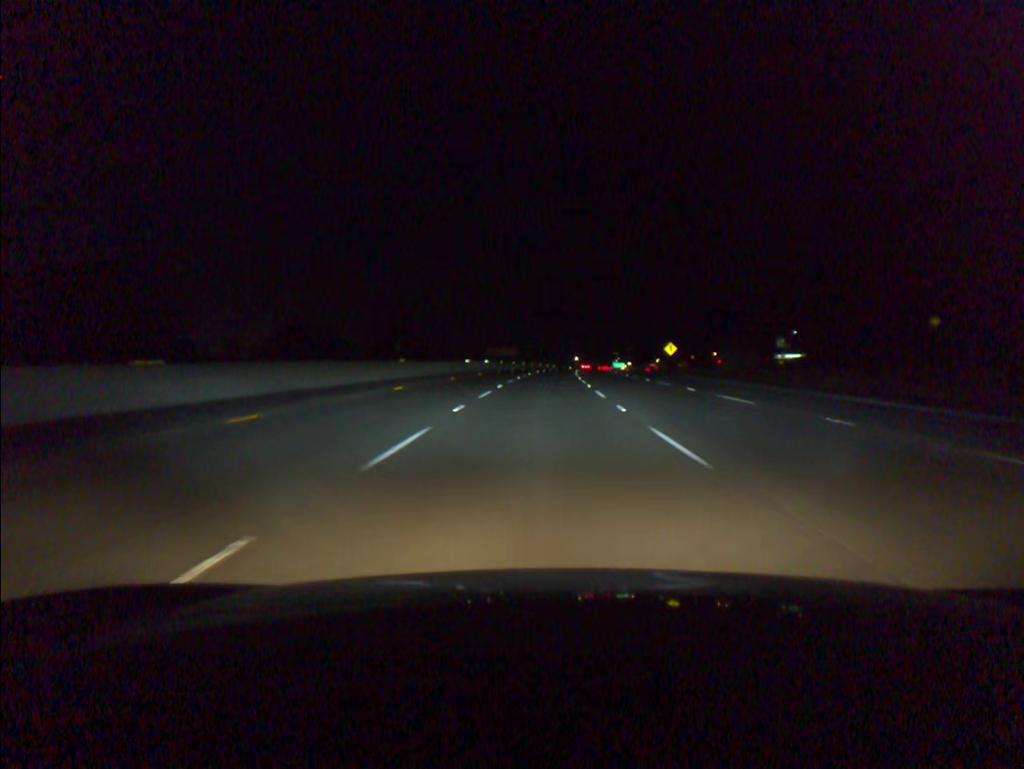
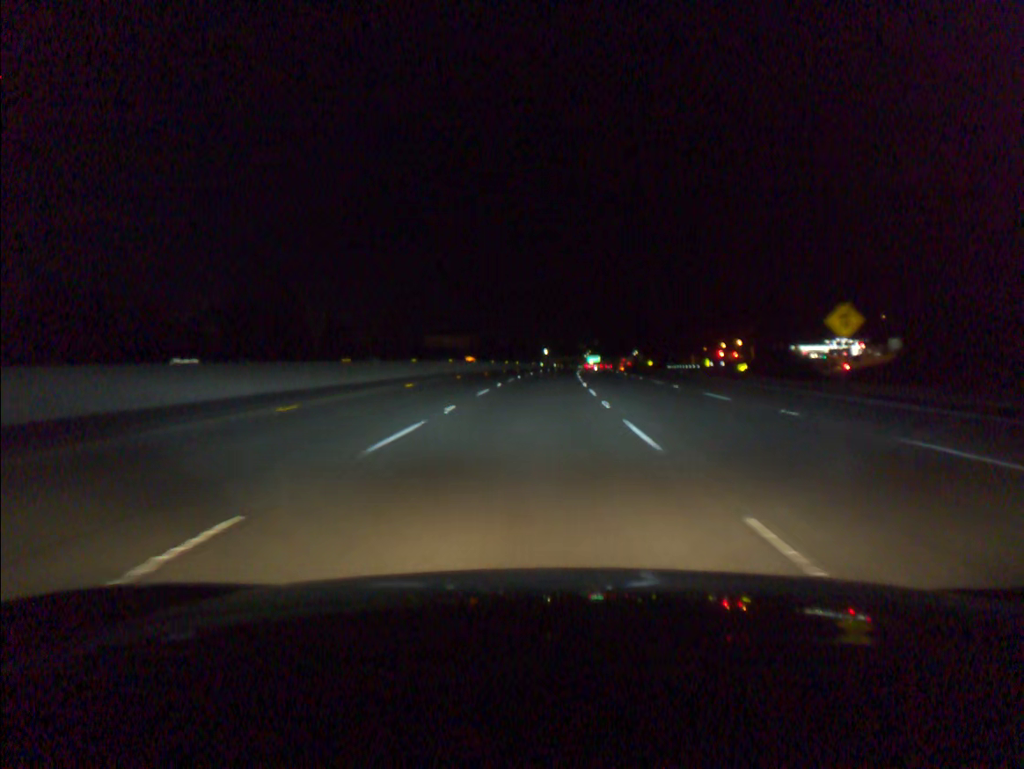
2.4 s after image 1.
(+1.7, +69.9) m; +2°
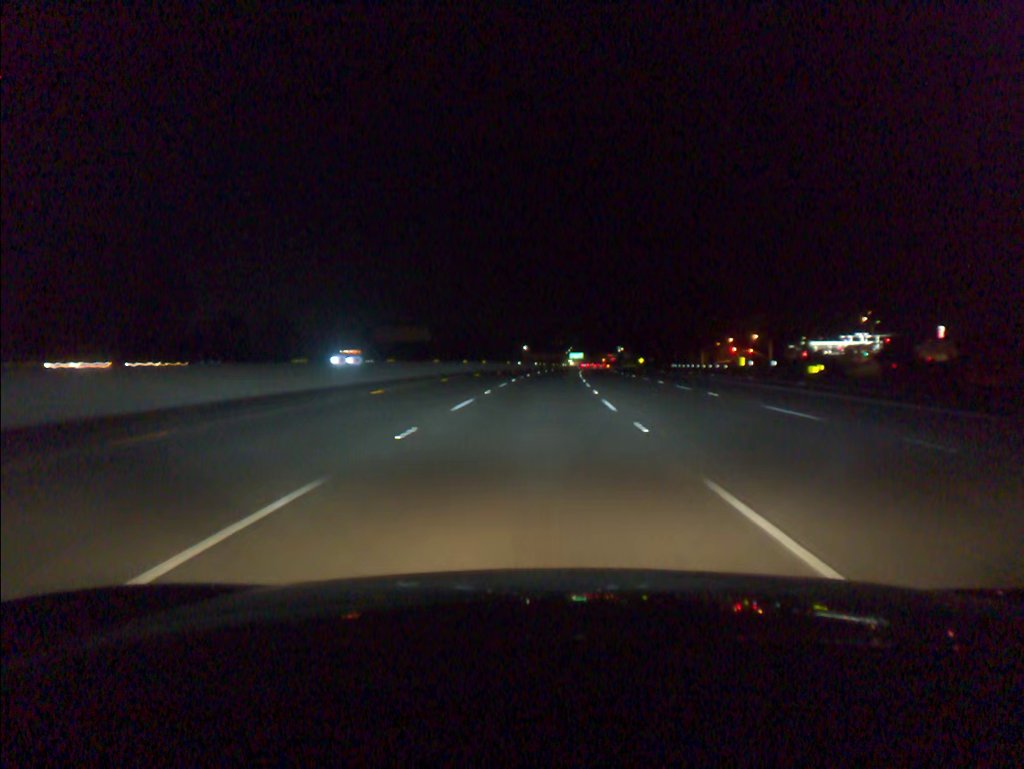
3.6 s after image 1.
(+0.4, +35.3) m; +1°
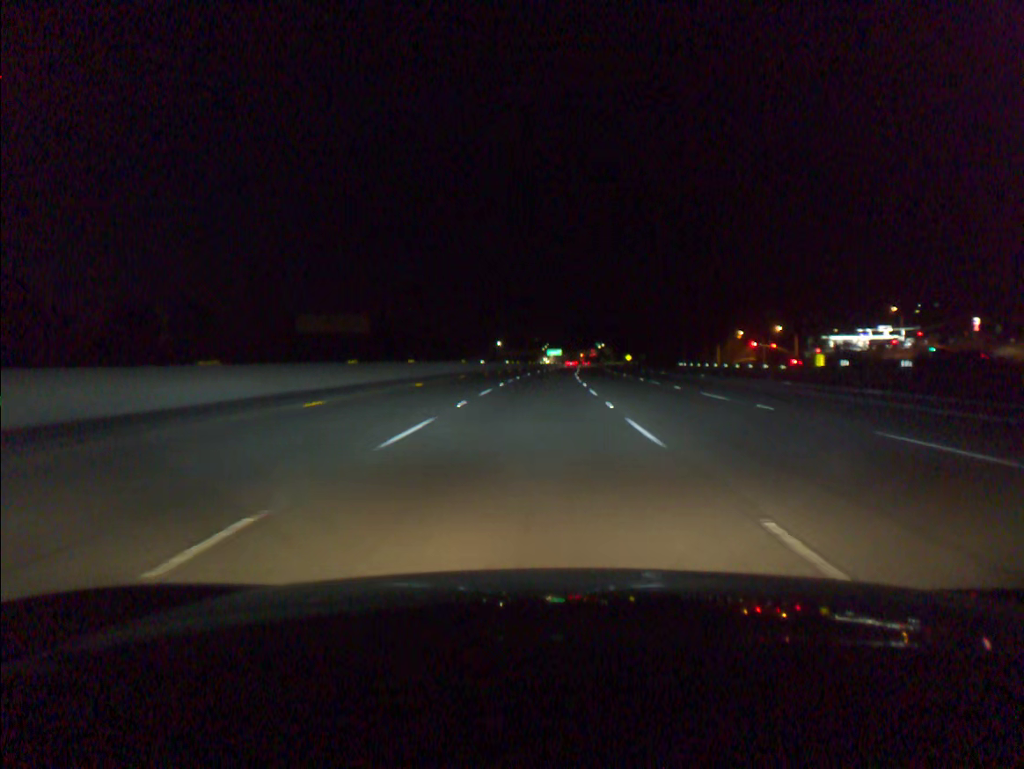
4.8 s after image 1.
(+0.5, +35.5) m; +2°
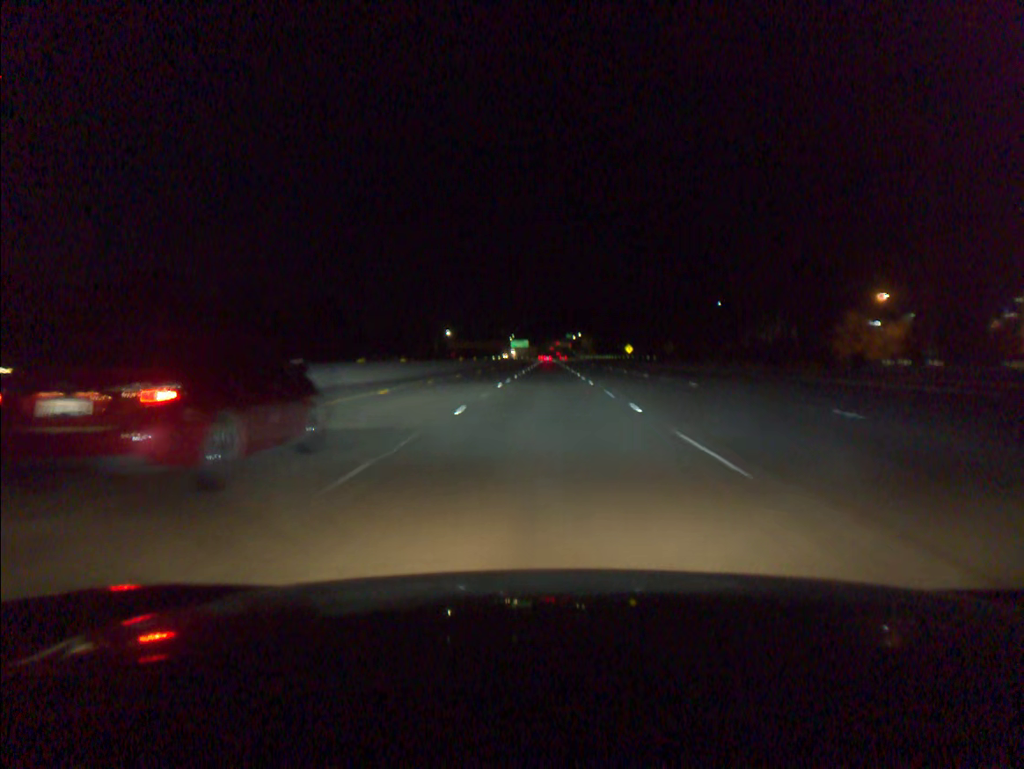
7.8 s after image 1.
(+2.4, +89.8) m; +3°
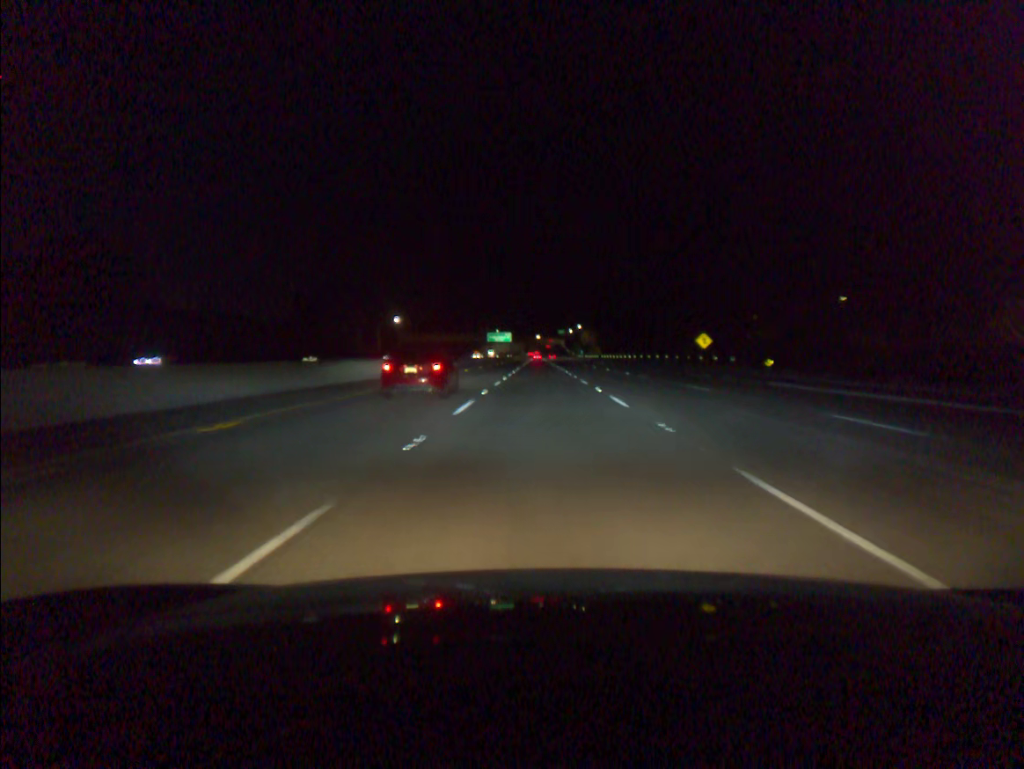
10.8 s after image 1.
(+0.6, +91.6) m; +1°
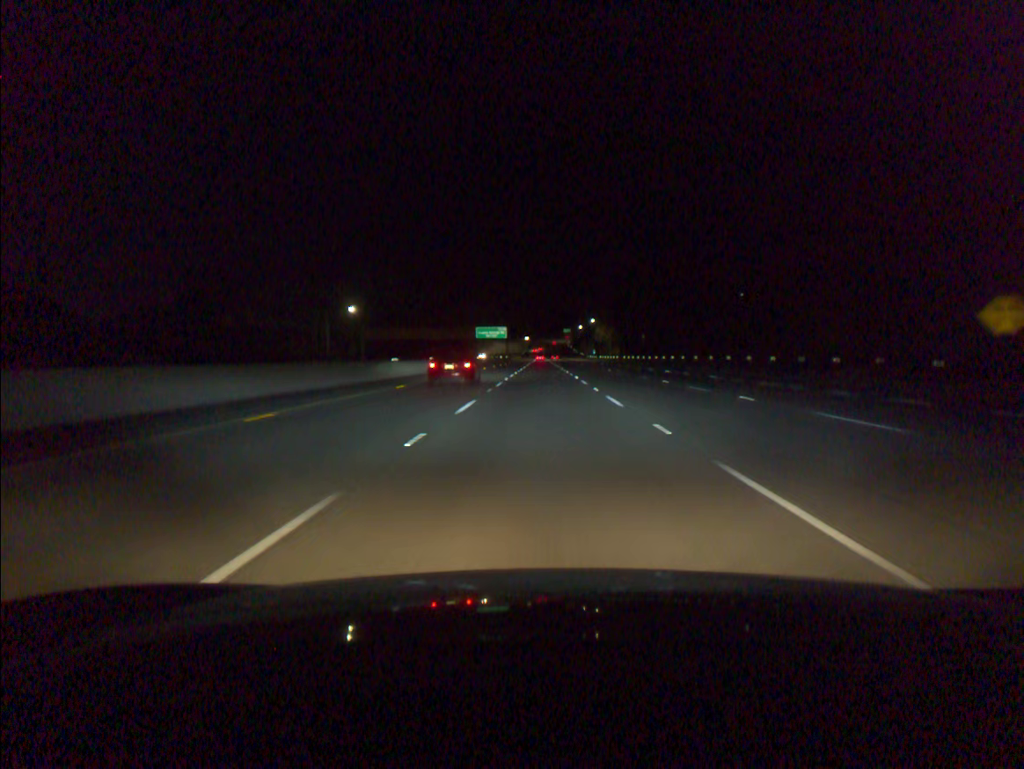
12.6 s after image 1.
(-0.1, +56.4) m; 0°
